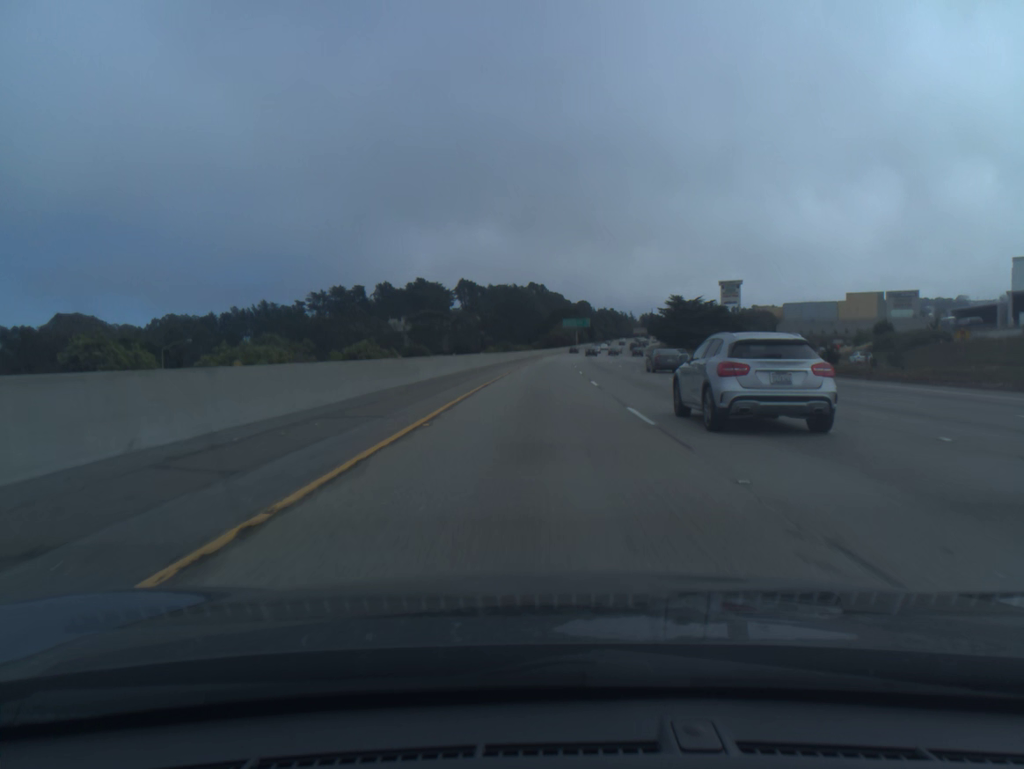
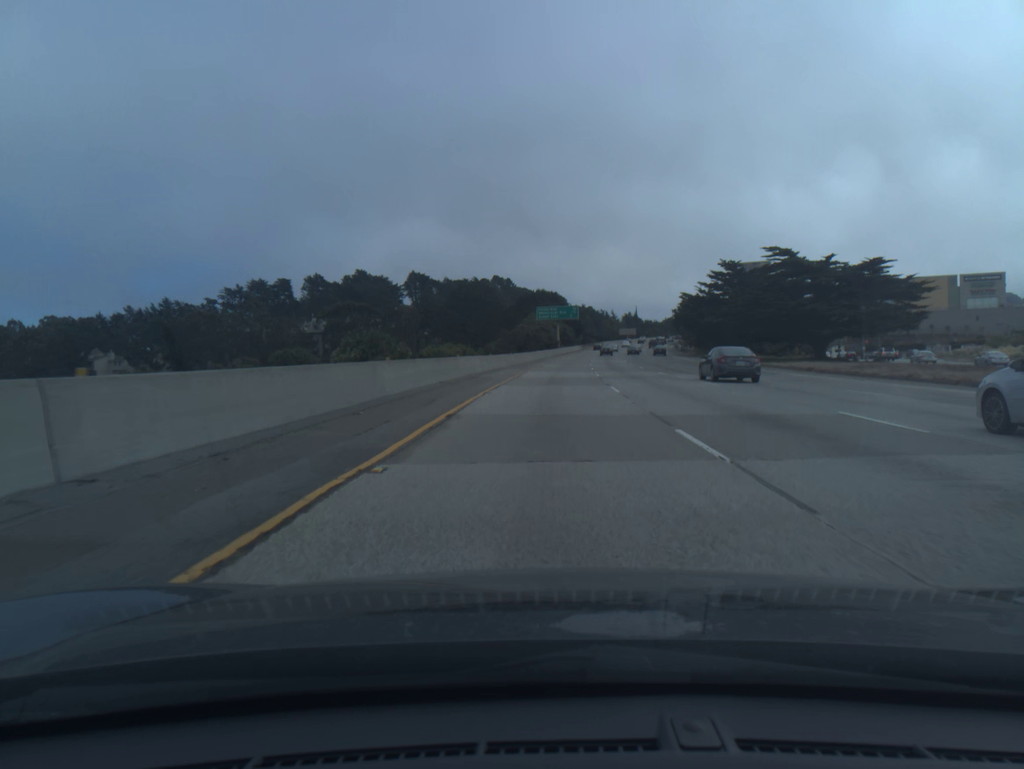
(+1.2, +77.8) m; +2°
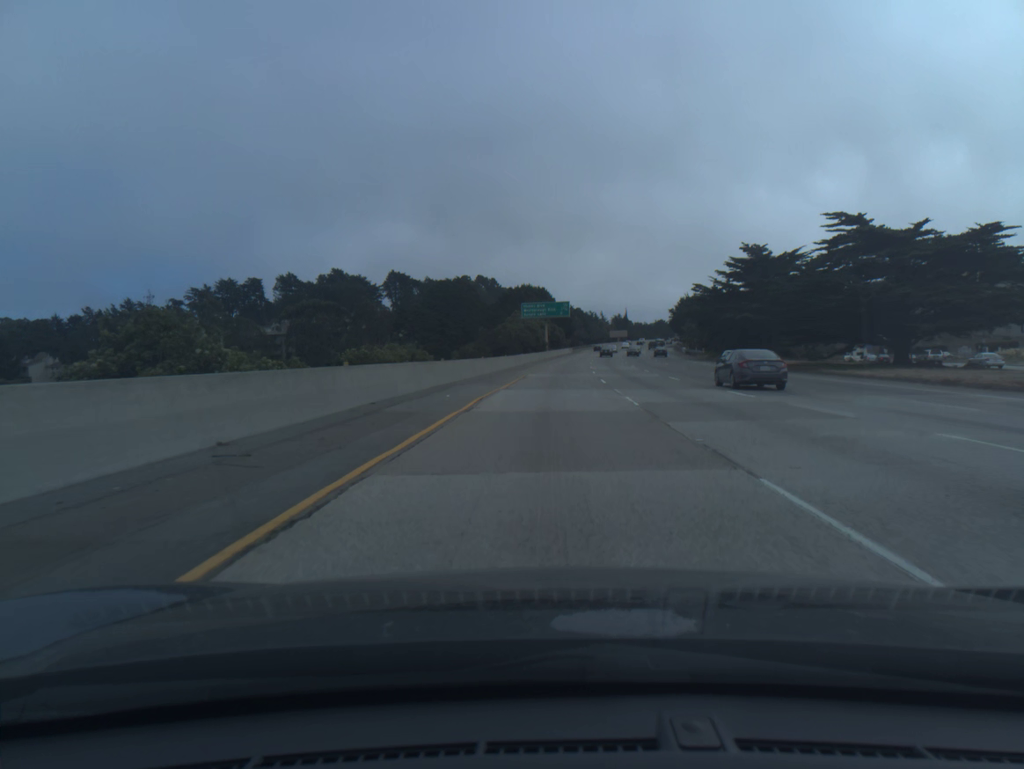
(+0.2, +19.5) m; +1°
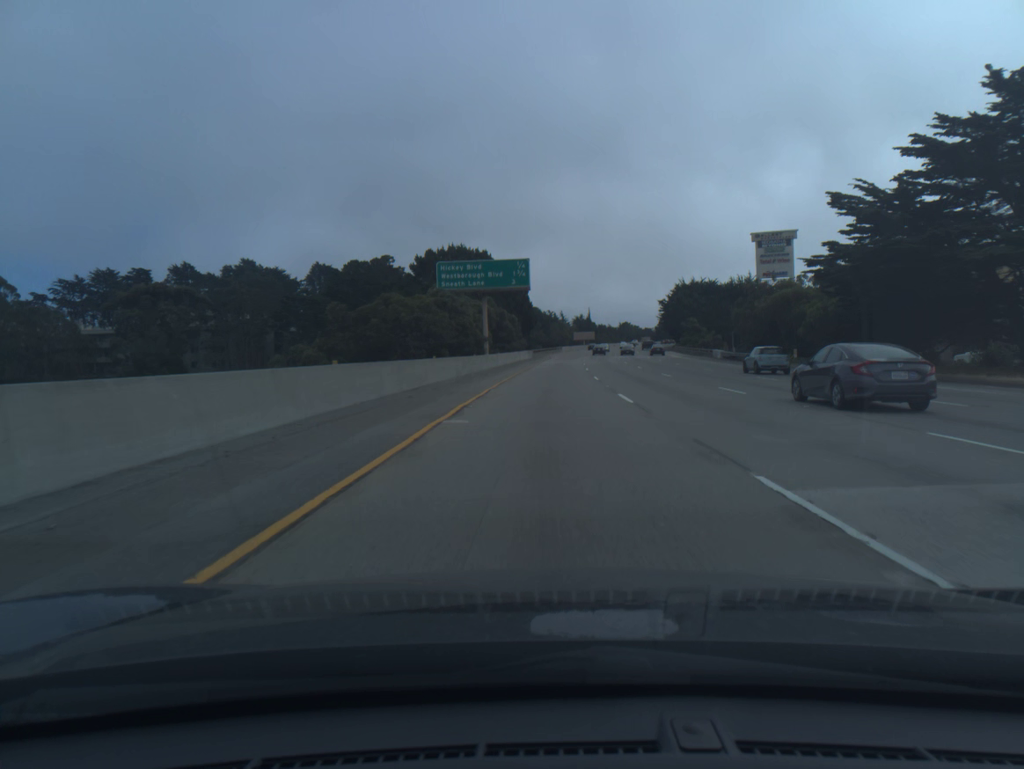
(+1.6, +58.5) m; +3°
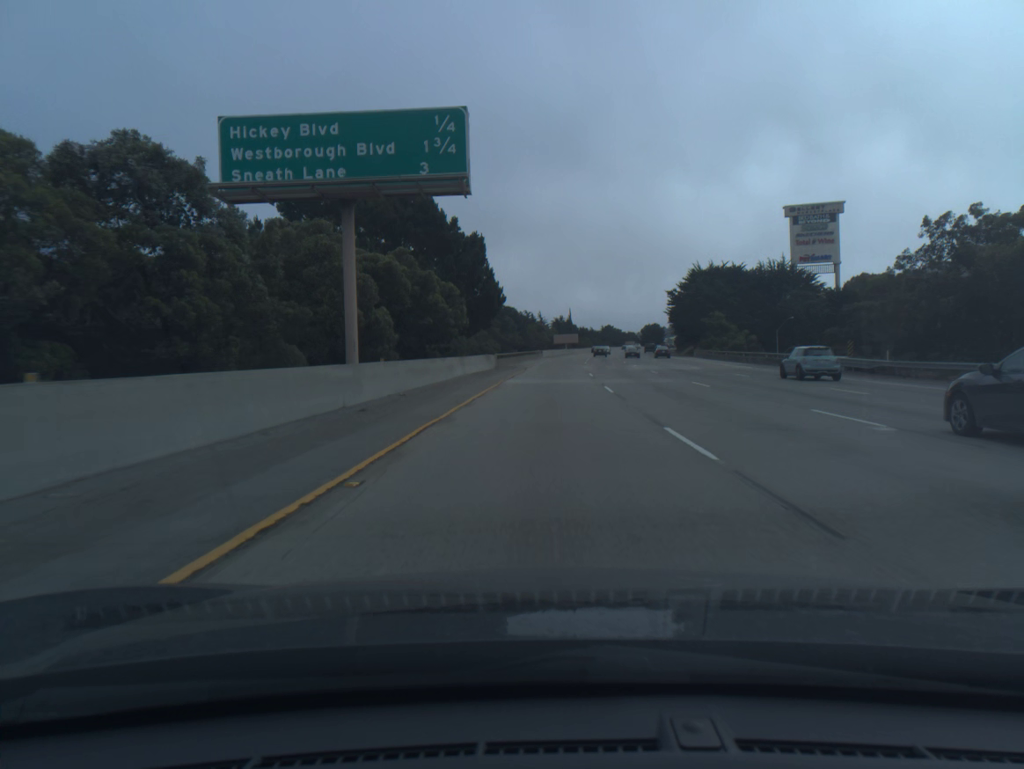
(+0.6, +39.0) m; +2°
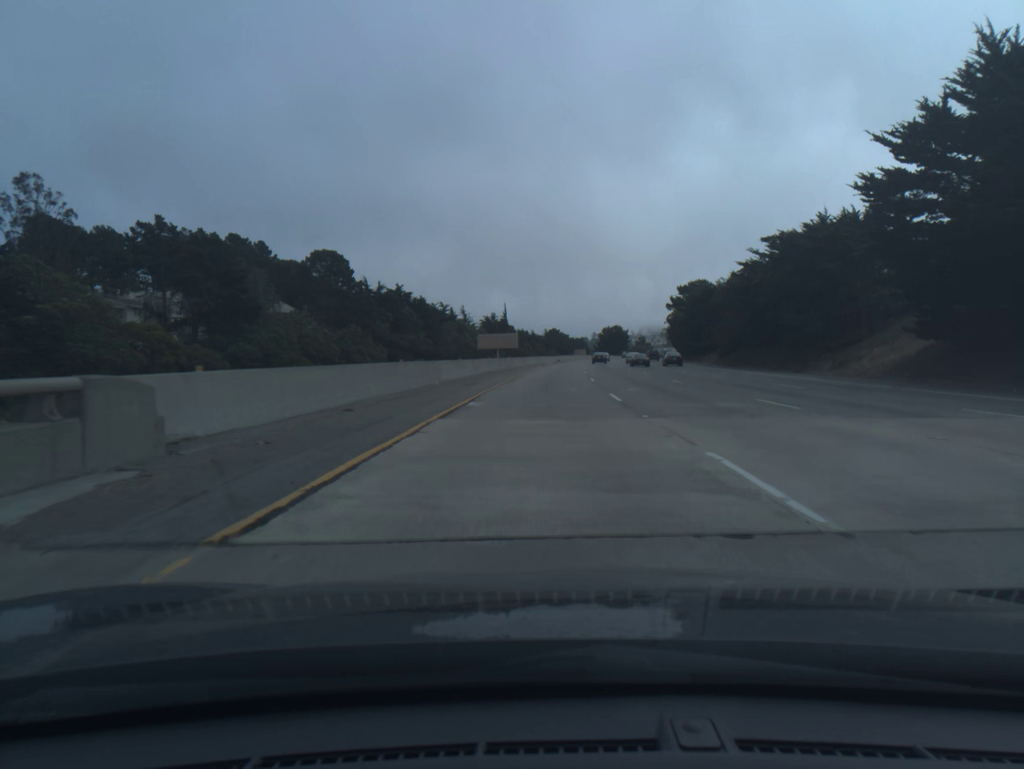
(+3.7, +97.4) m; +5°
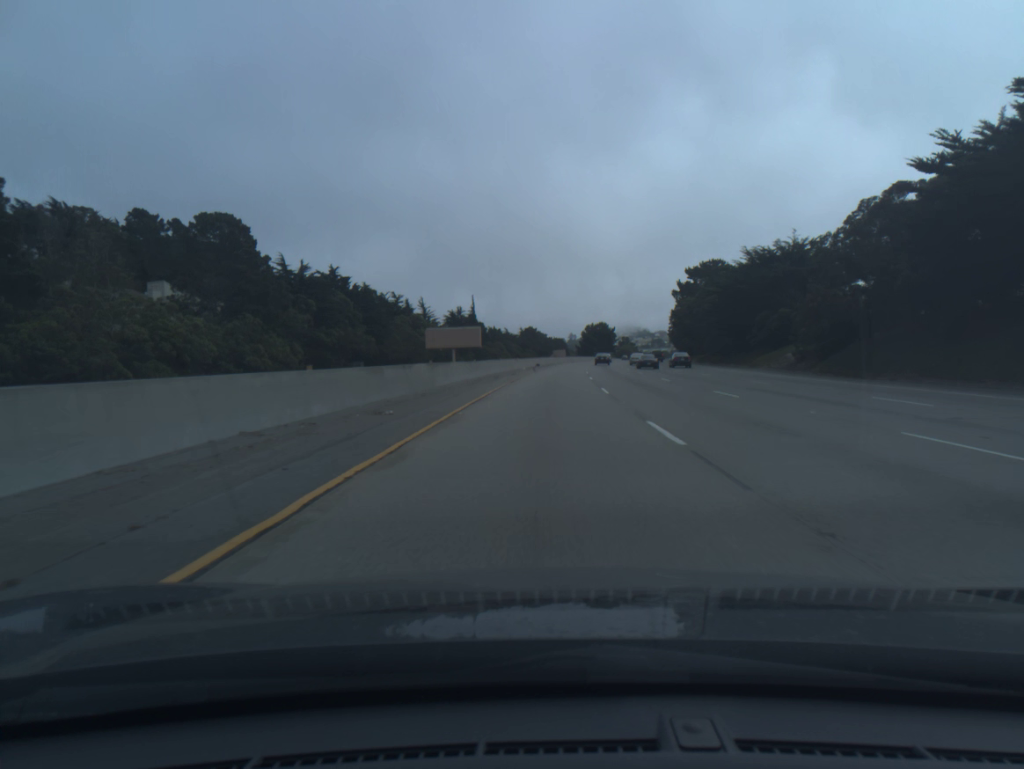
(+0.6, +39.0) m; +2°
